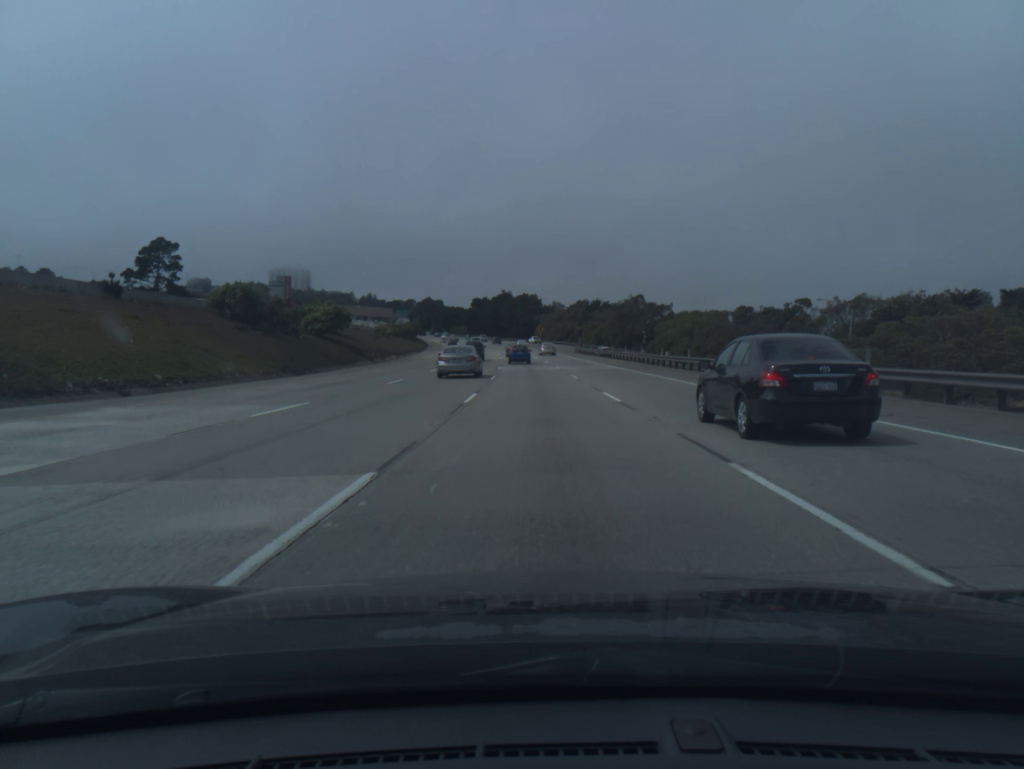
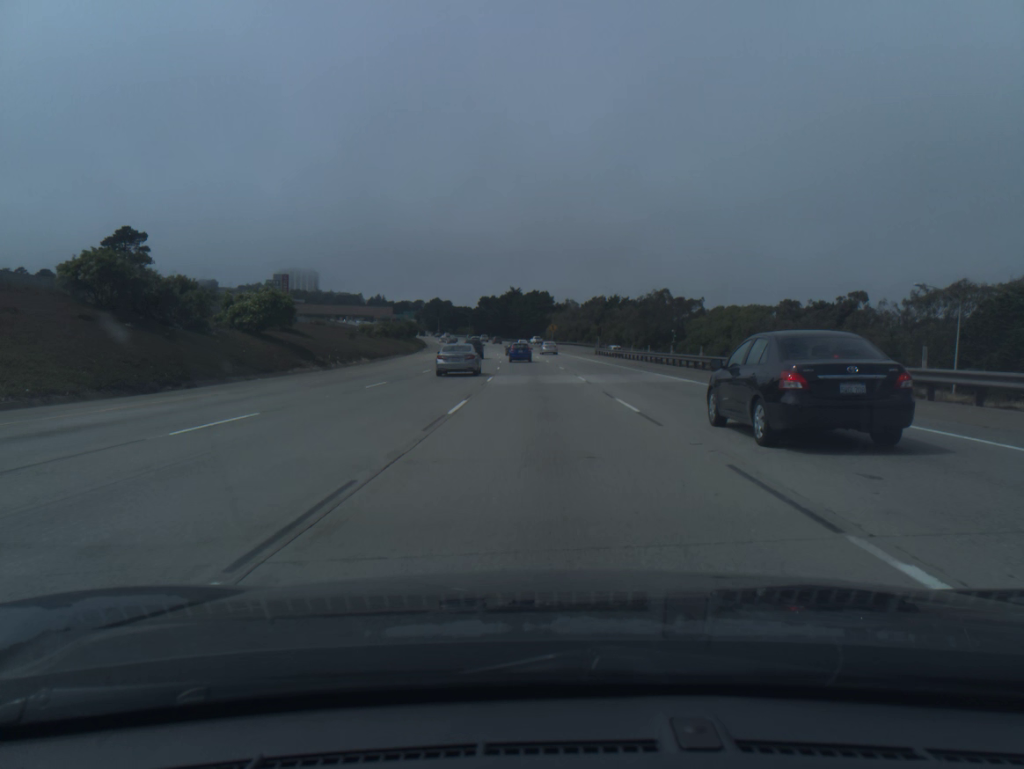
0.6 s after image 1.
(-0.1, +18.1) m; -1°
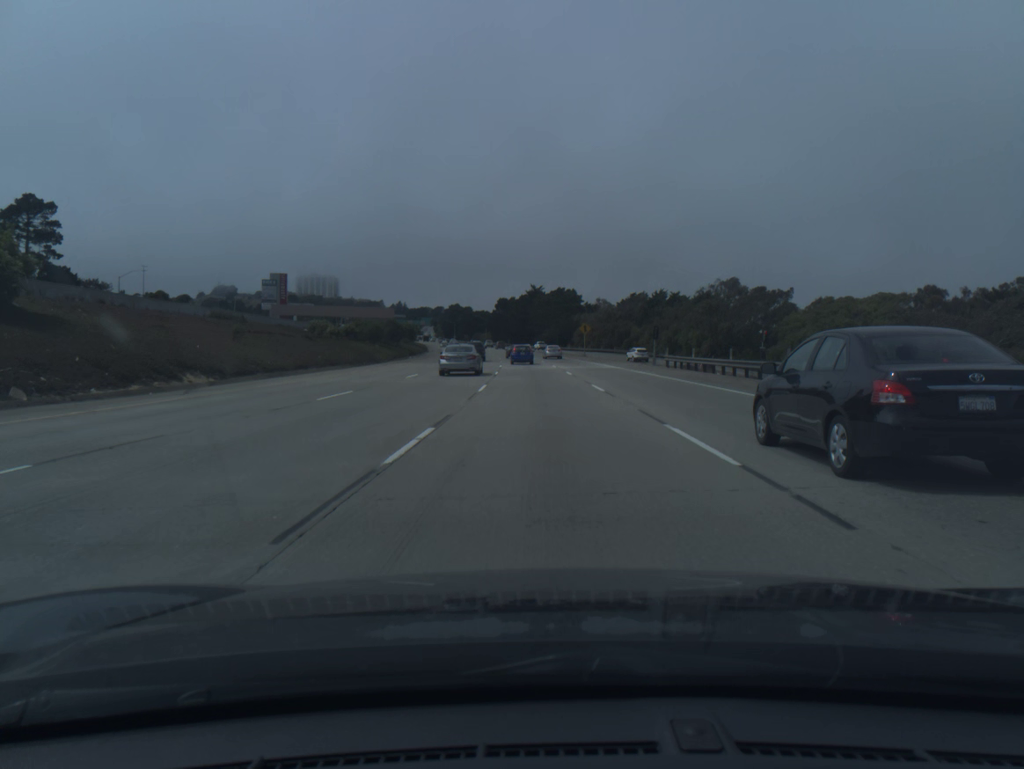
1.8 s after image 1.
(-0.6, +35.9) m; -2°
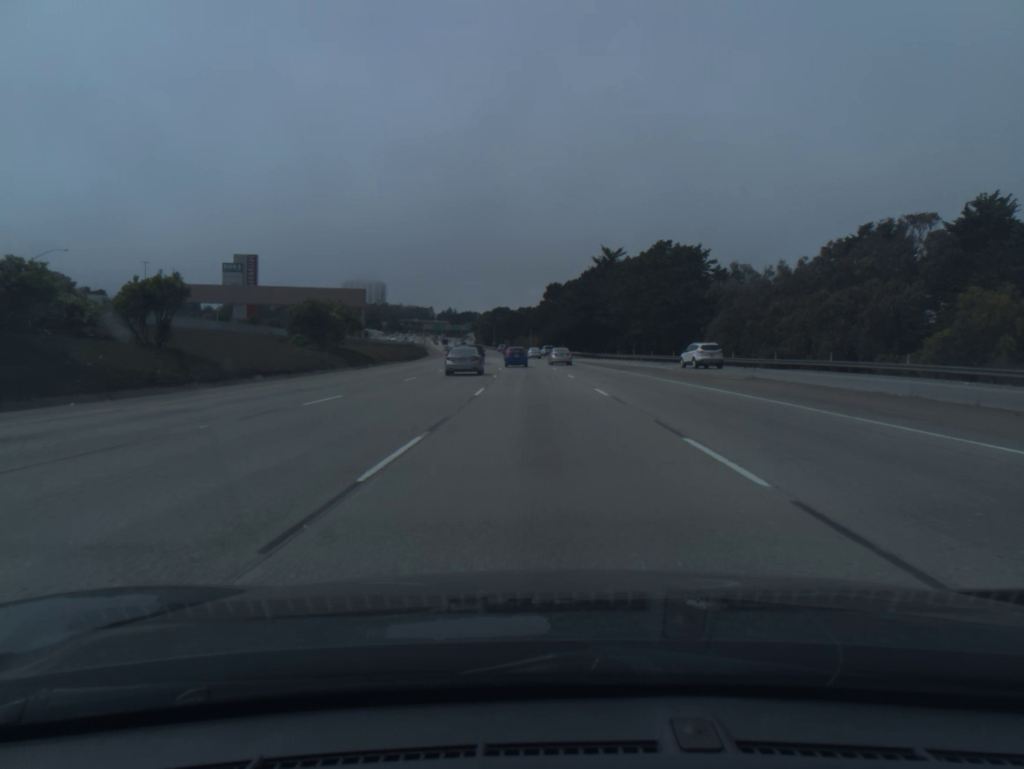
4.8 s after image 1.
(-3.1, +88.6) m; -4°
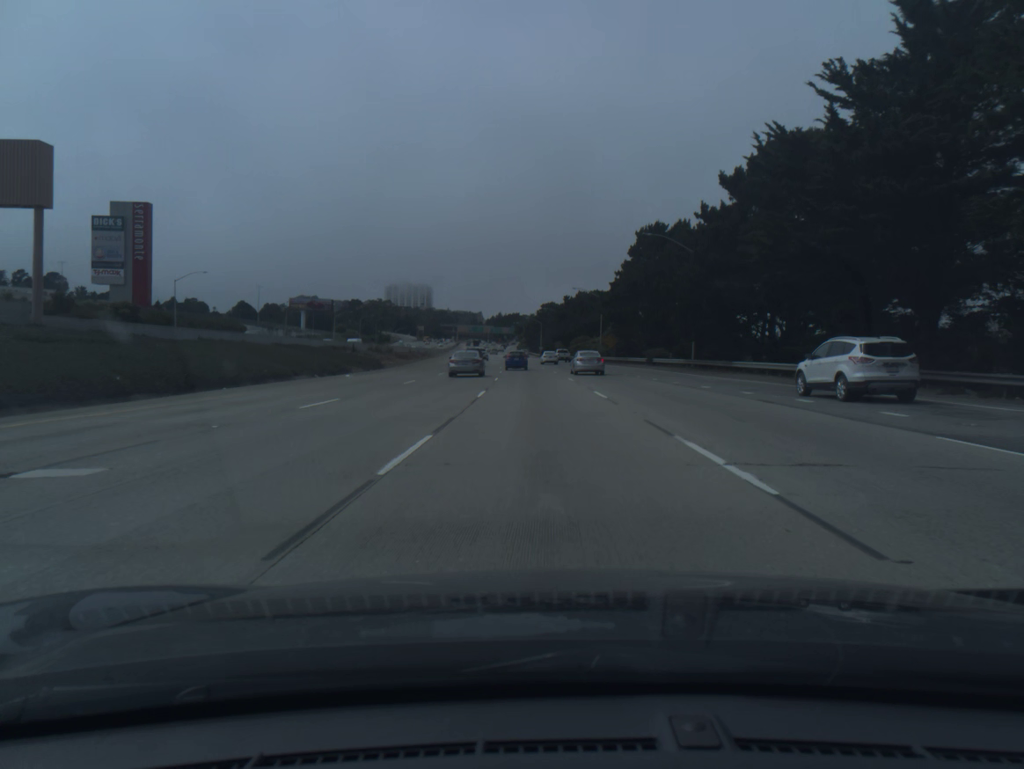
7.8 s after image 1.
(-3.2, +87.4) m; -4°
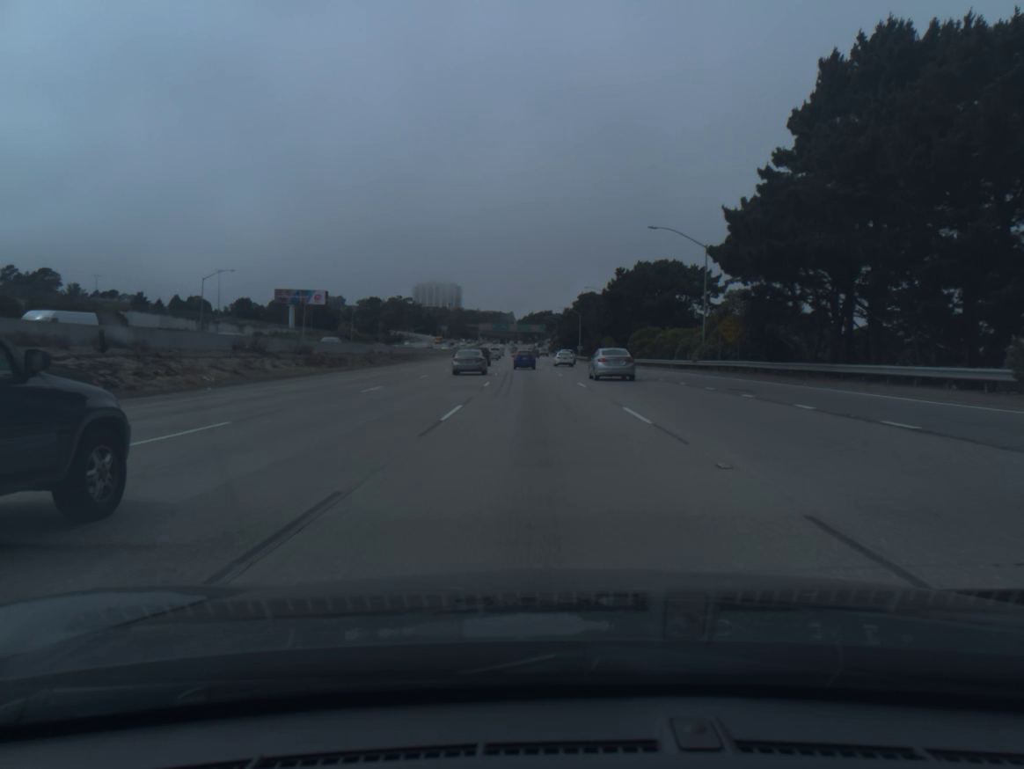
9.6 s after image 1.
(-1.1, +52.2) m; -2°
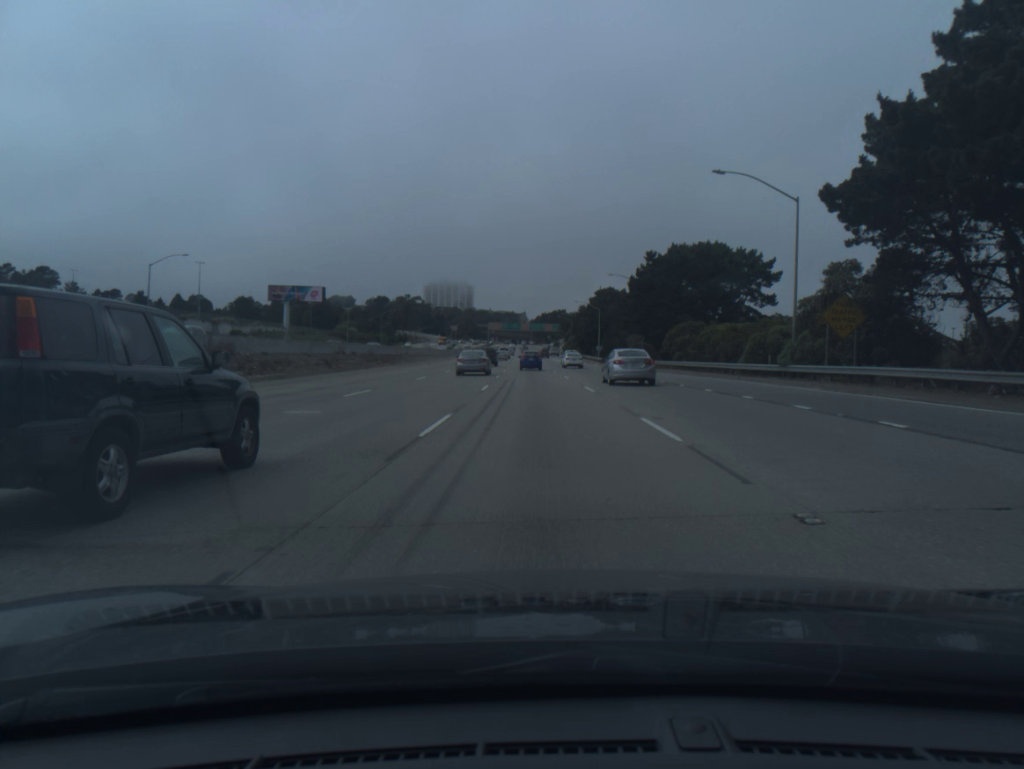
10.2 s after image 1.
(-0.2, +17.4) m; -1°
